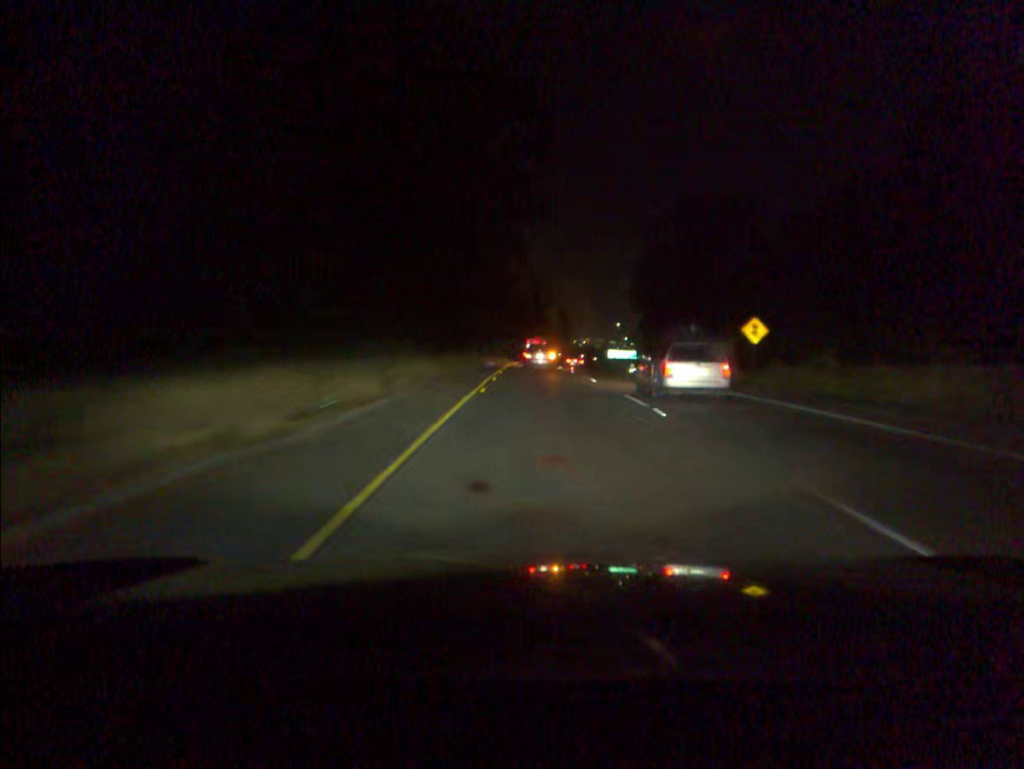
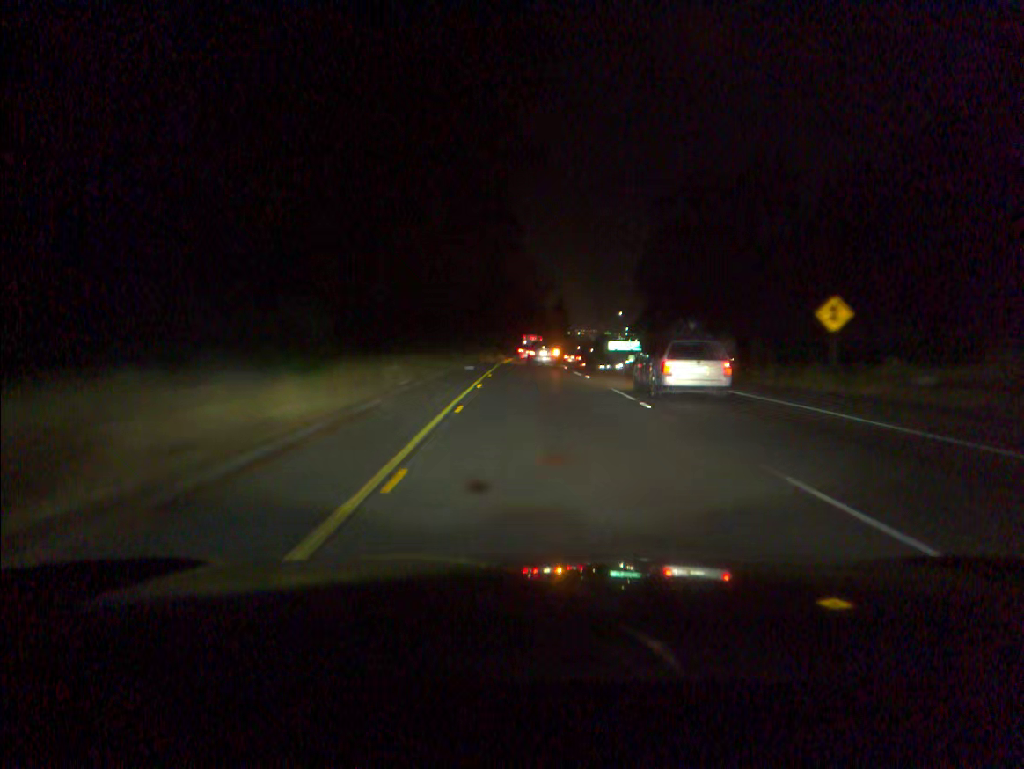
(+0.1, +13.8) m; 0°
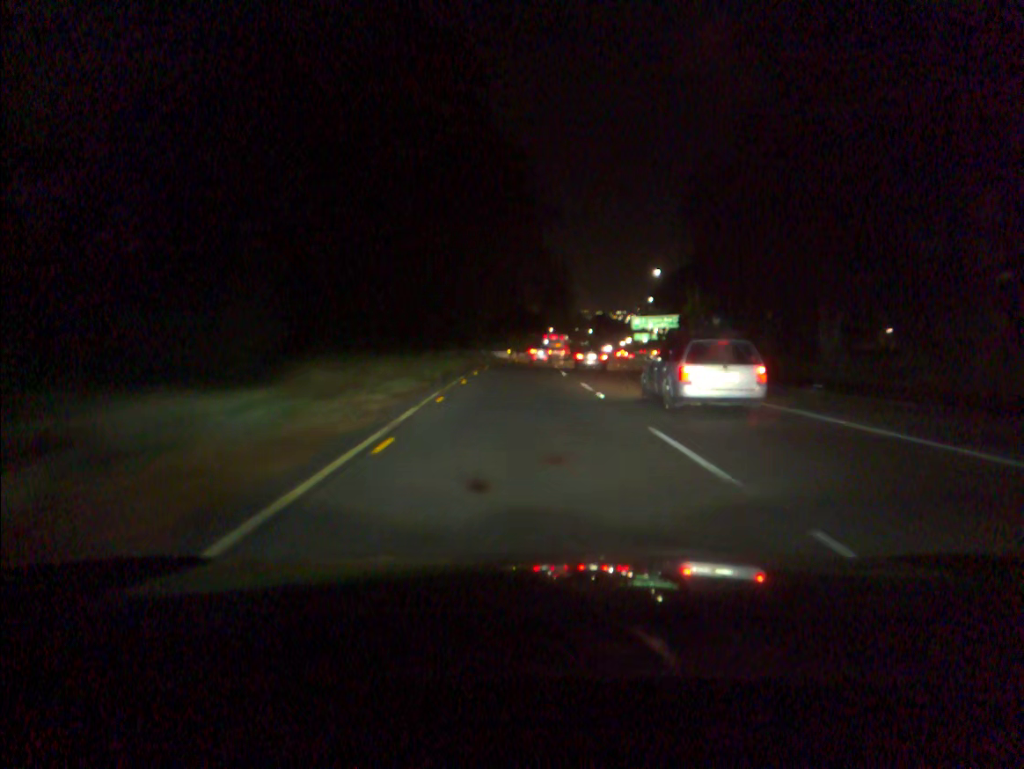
(+0.5, +56.3) m; +1°
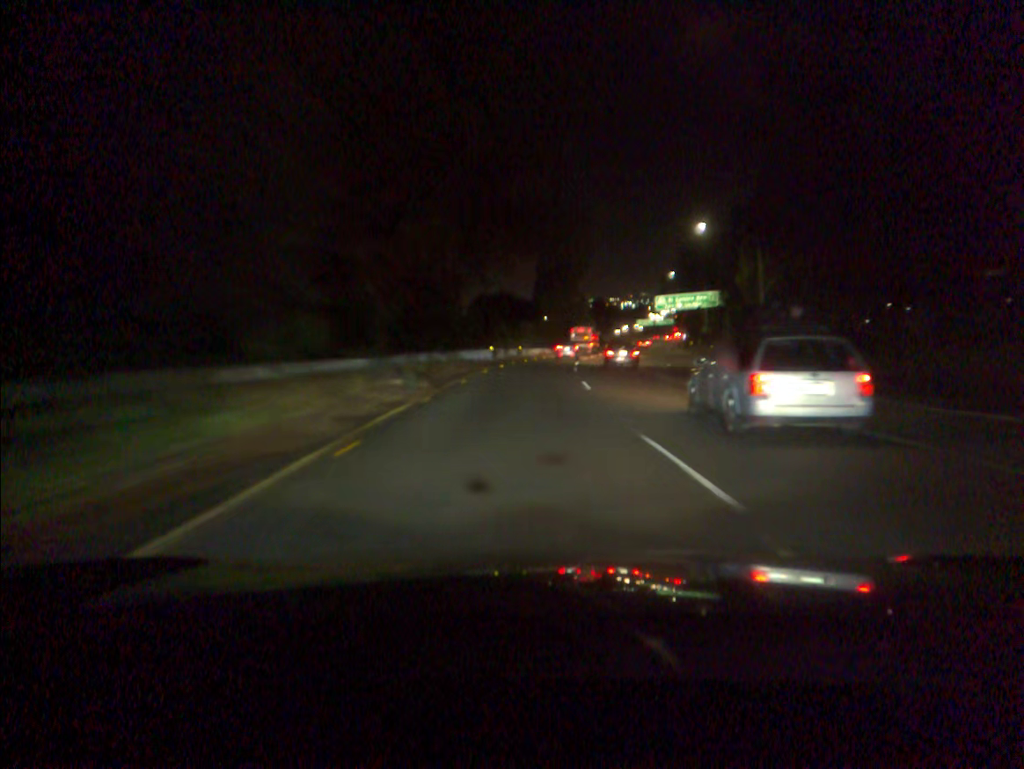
(0.0, +30.1) m; 0°
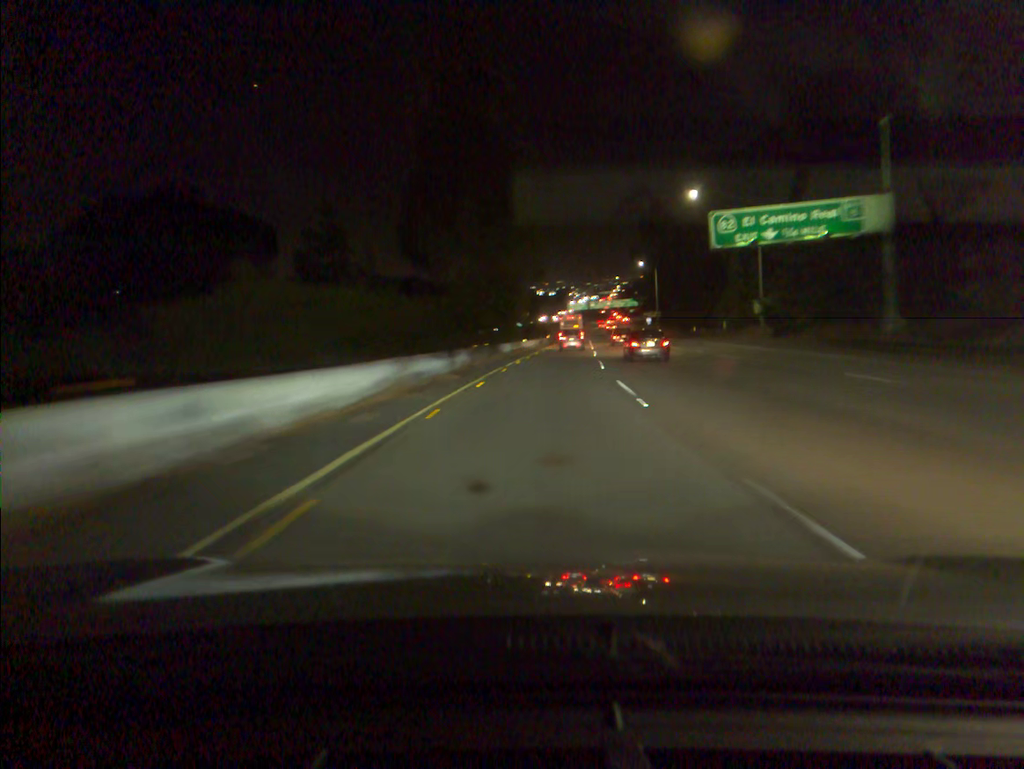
(+2.6, +64.1) m; +6°
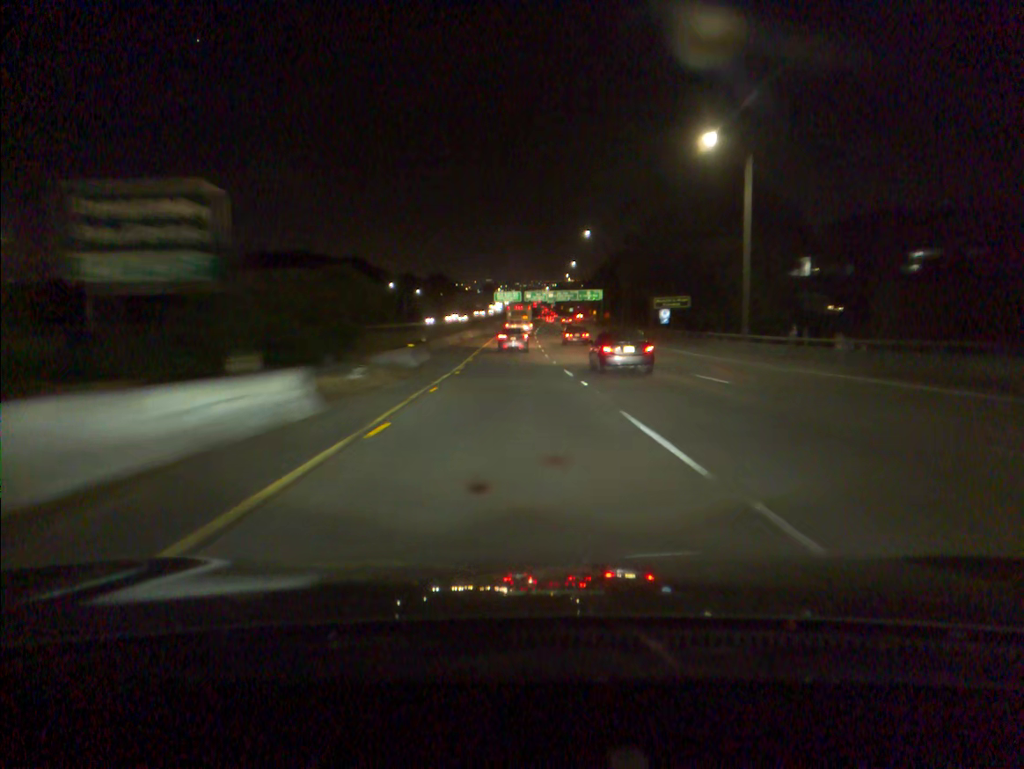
(+5.1, +84.6) m; +5°
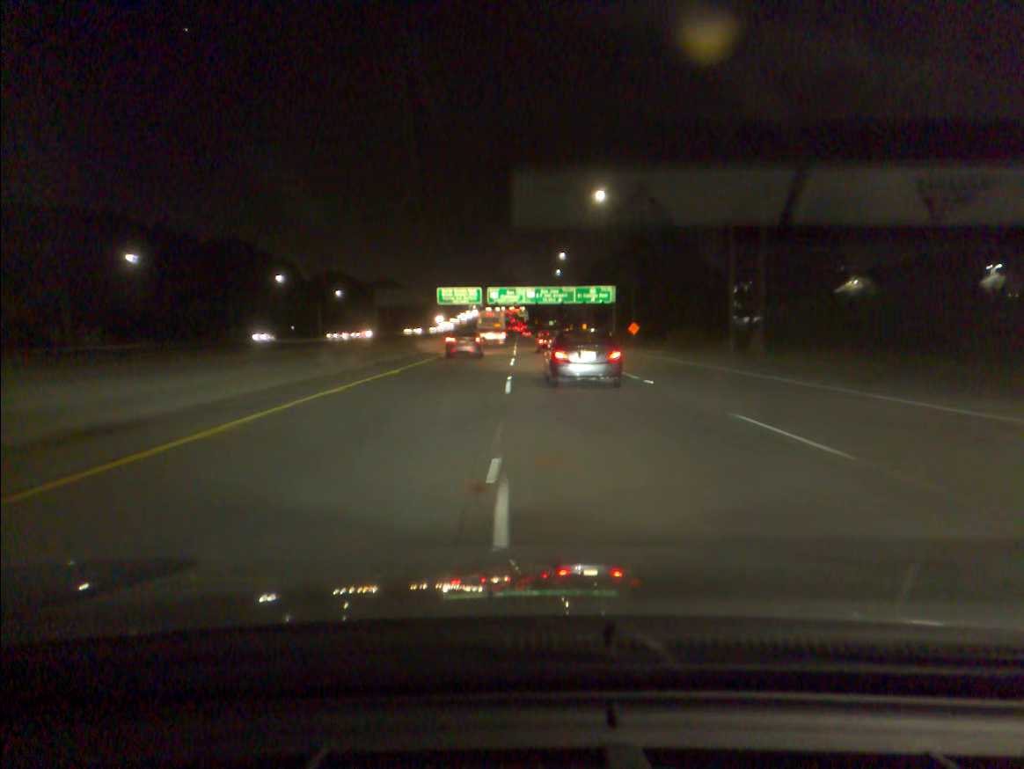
(+1.1, +86.2) m; +2°
